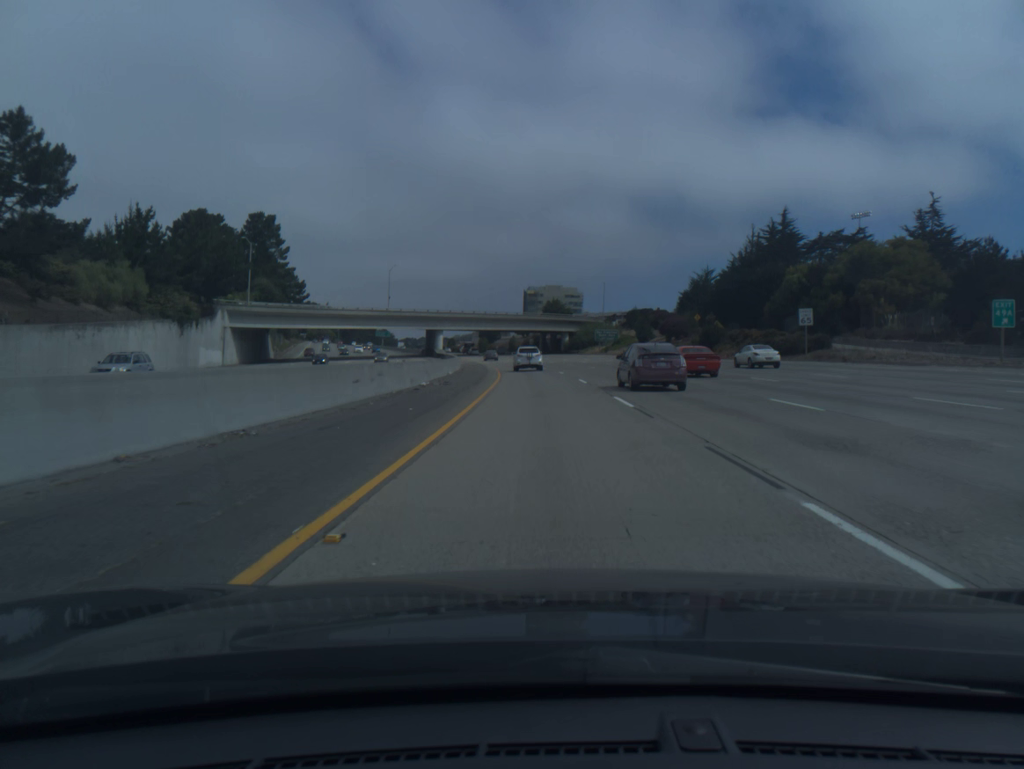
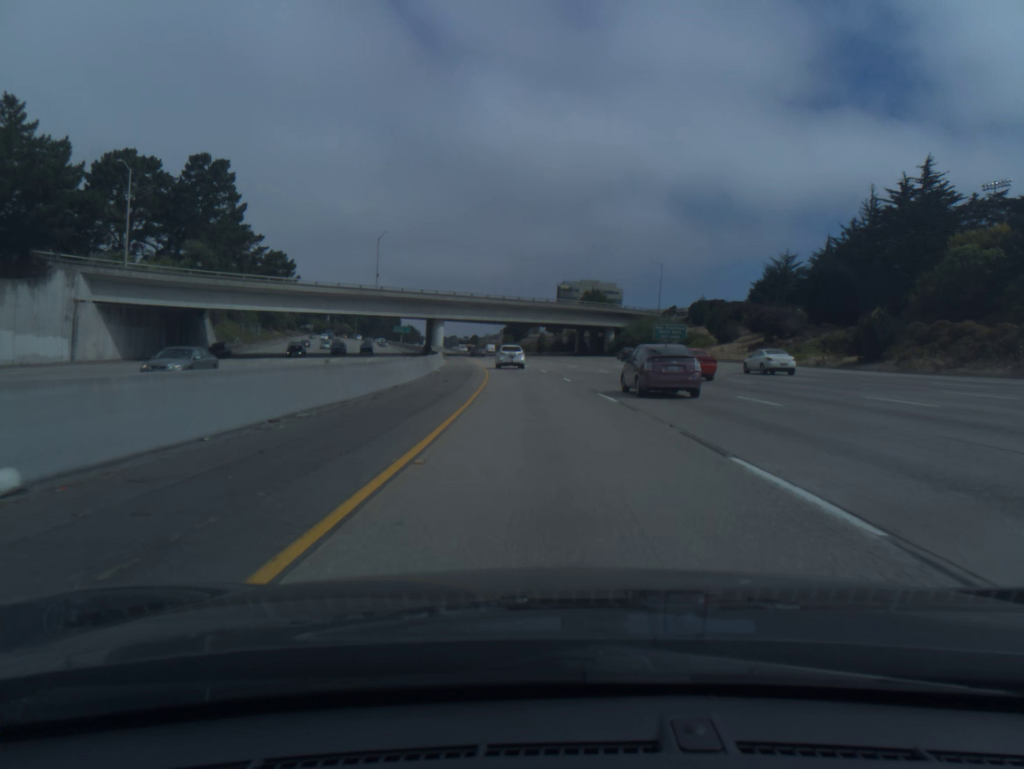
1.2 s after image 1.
(-0.7, +40.3) m; -2°
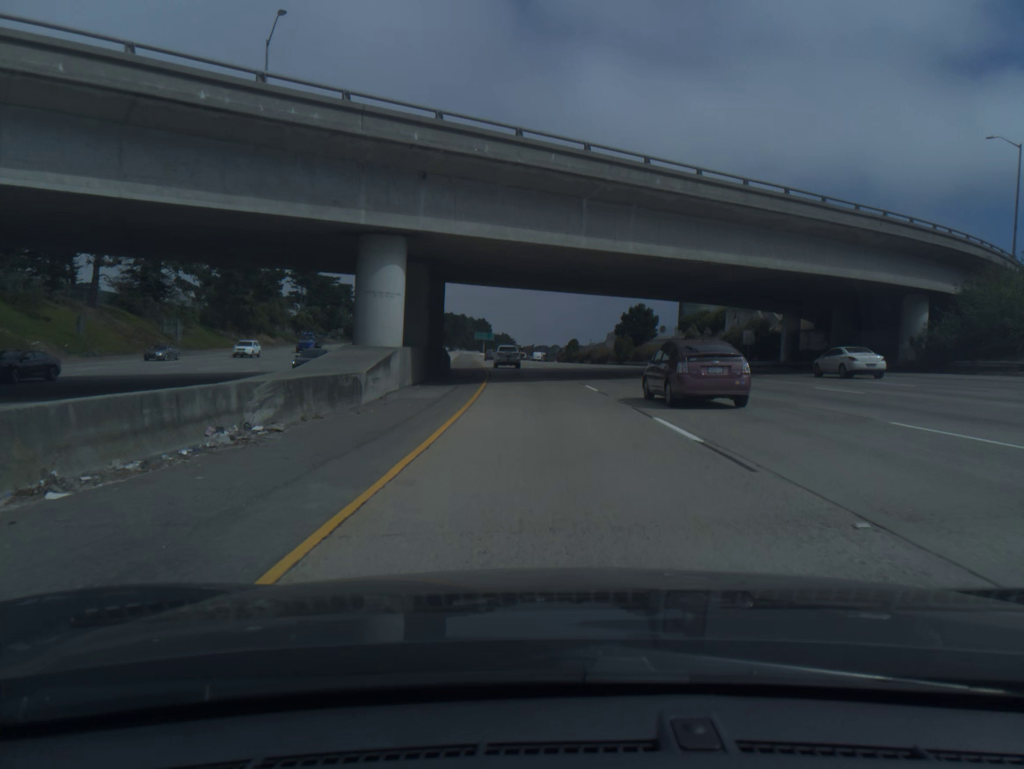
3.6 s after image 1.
(-5.2, +79.7) m; -7°
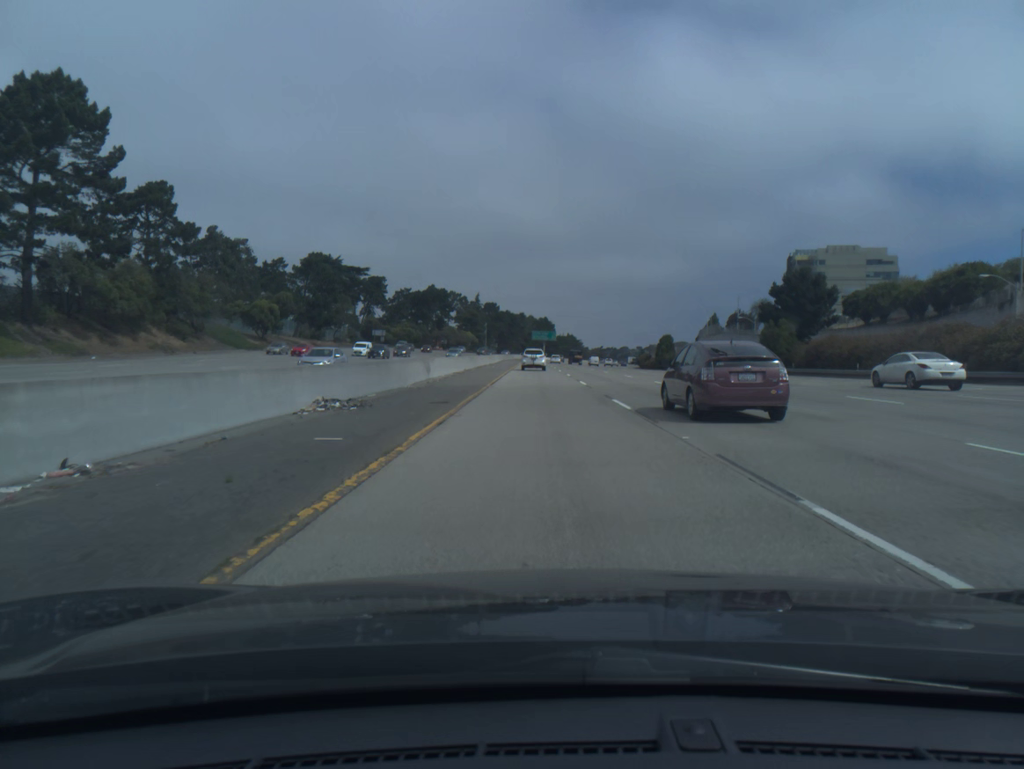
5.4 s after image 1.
(-2.6, +59.1) m; -5°
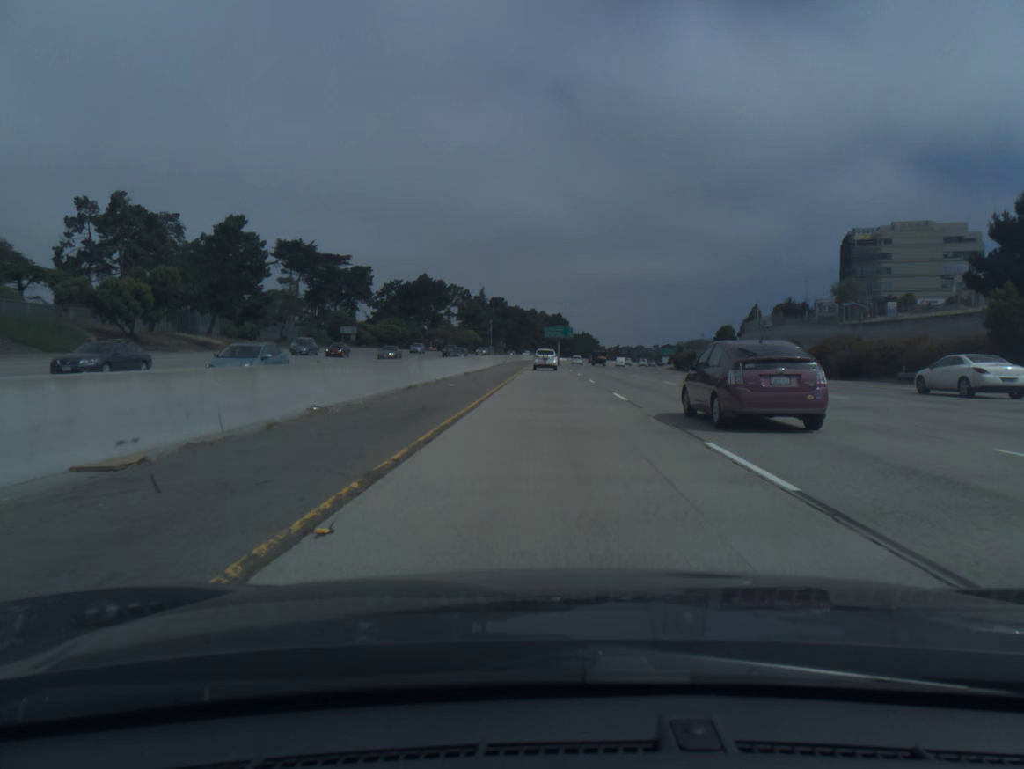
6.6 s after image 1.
(-0.5, +39.4) m; -1°
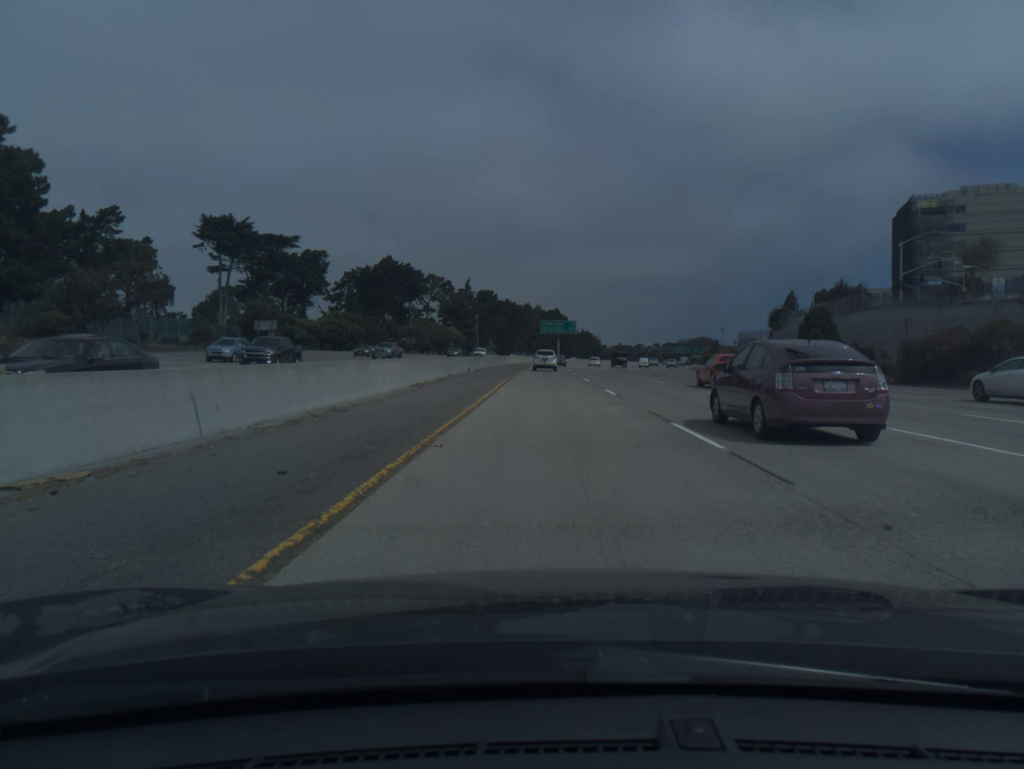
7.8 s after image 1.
(+0.1, +39.4) m; 0°
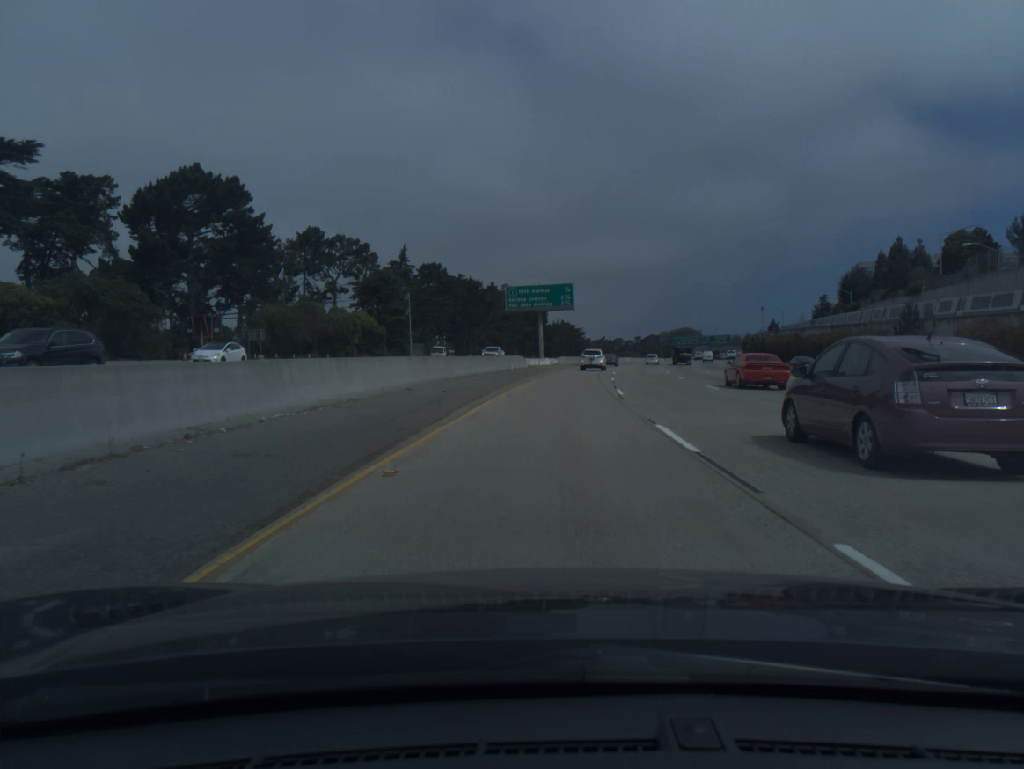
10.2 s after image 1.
(+0.6, +78.9) m; +2°
